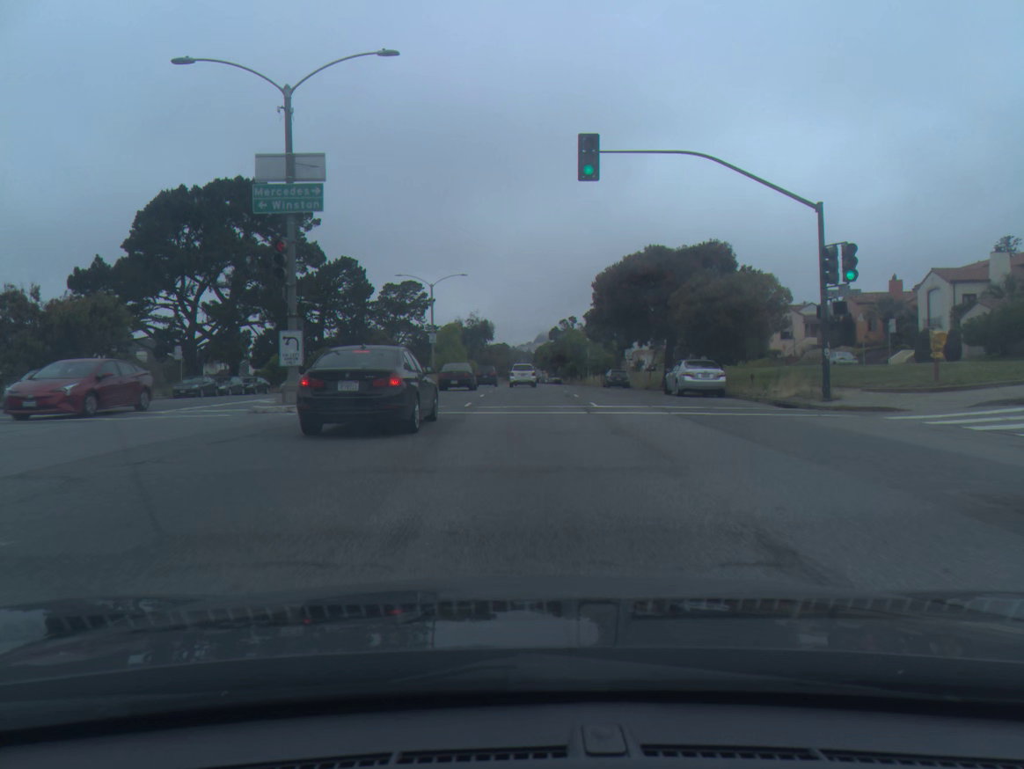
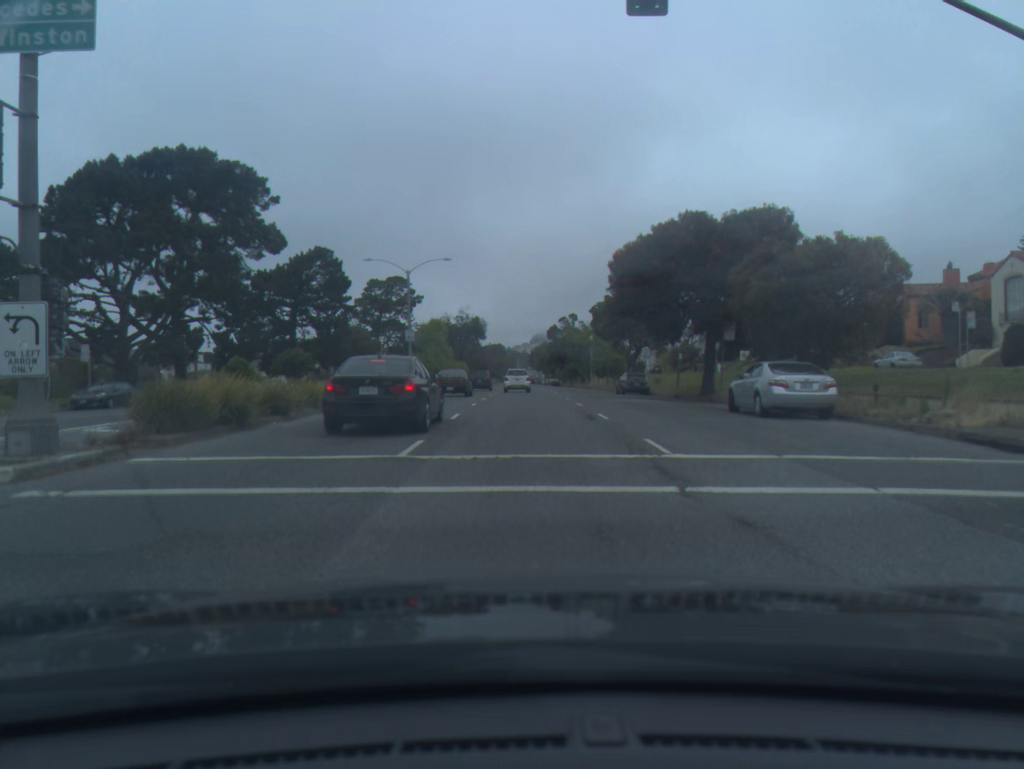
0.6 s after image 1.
(0.0, +10.8) m; 0°
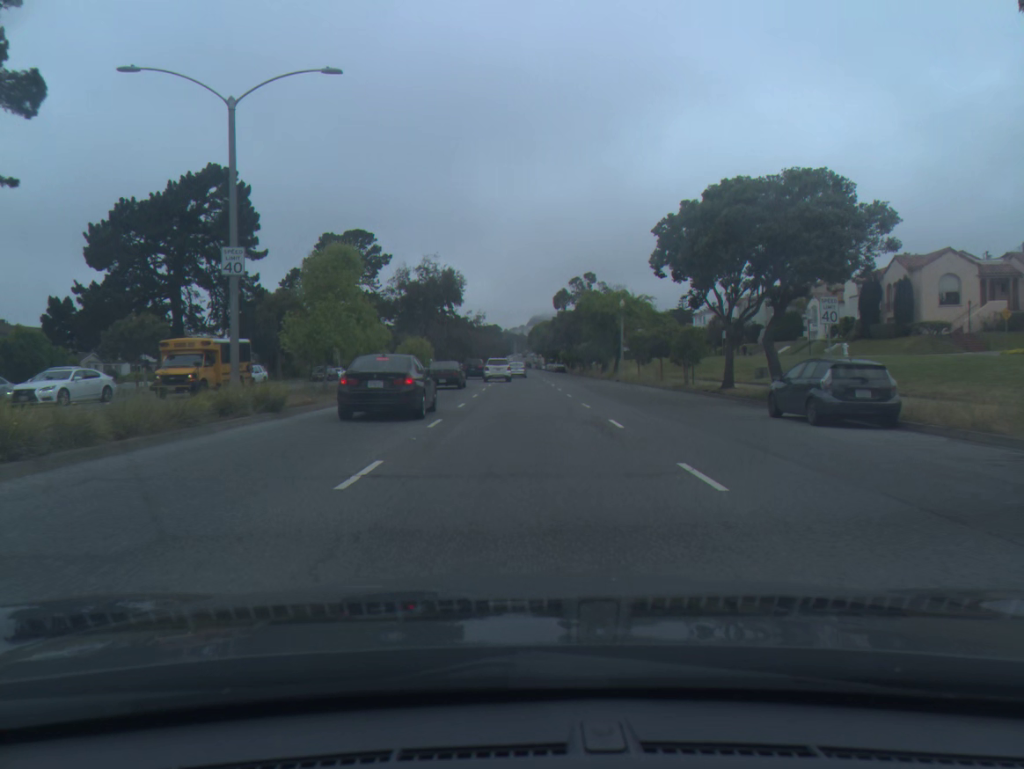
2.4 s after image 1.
(+0.1, +32.2) m; 0°
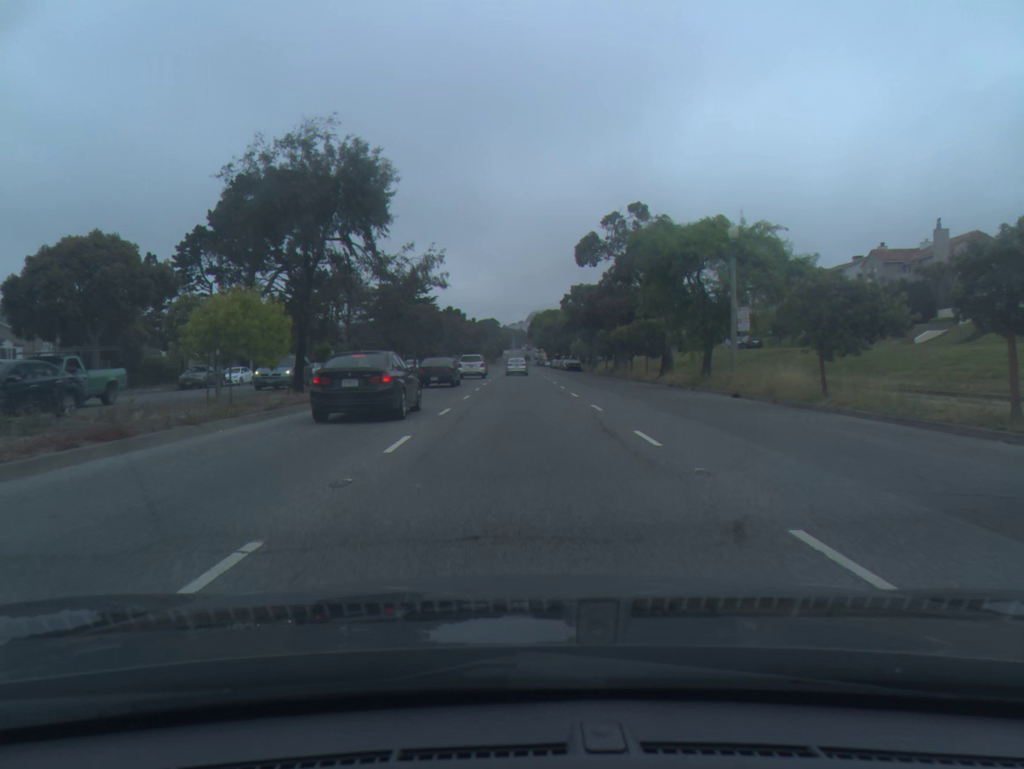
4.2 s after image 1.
(0.0, +33.5) m; 0°
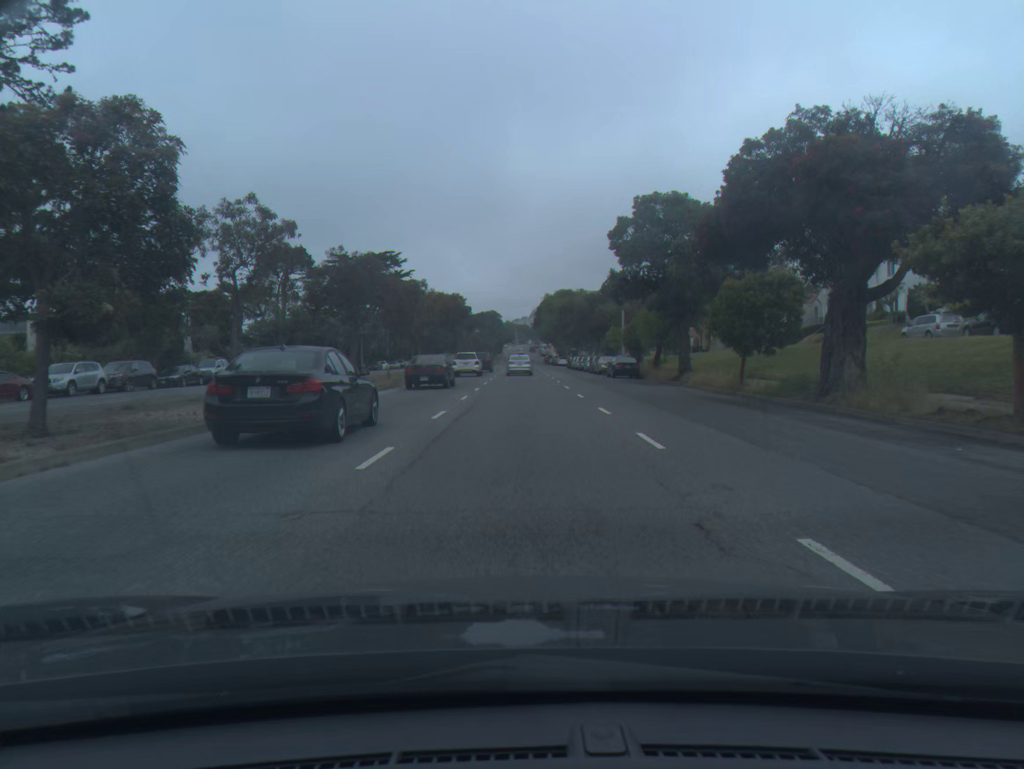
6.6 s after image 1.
(0.0, +44.9) m; 0°
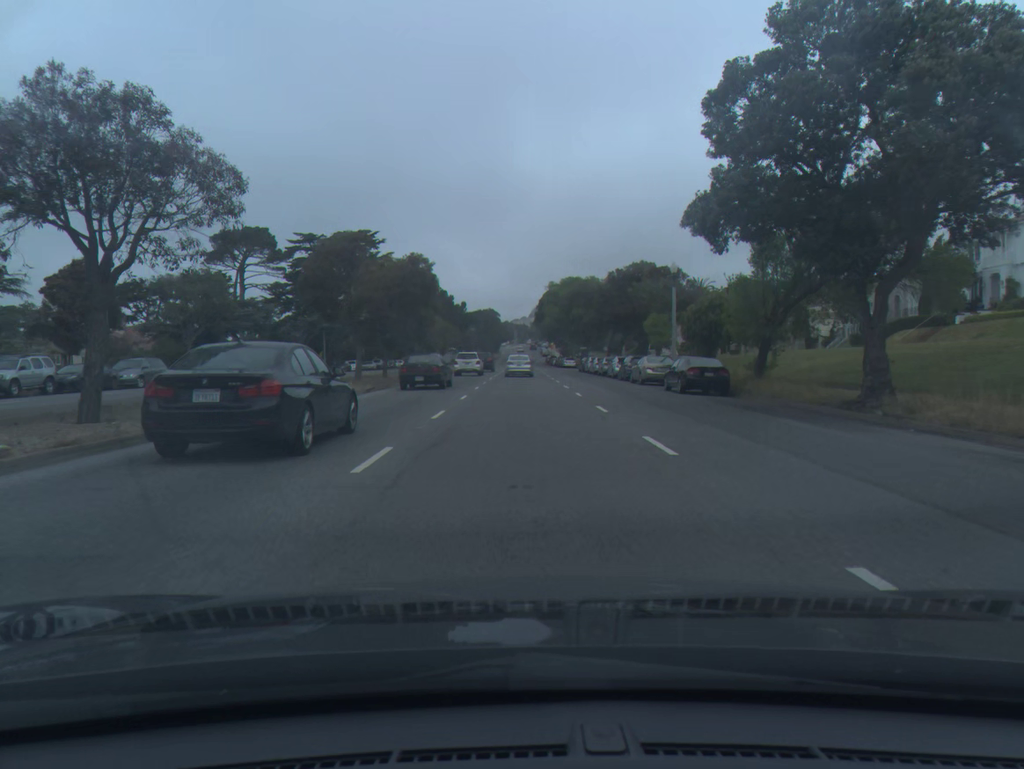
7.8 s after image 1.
(0.0, +21.8) m; 0°
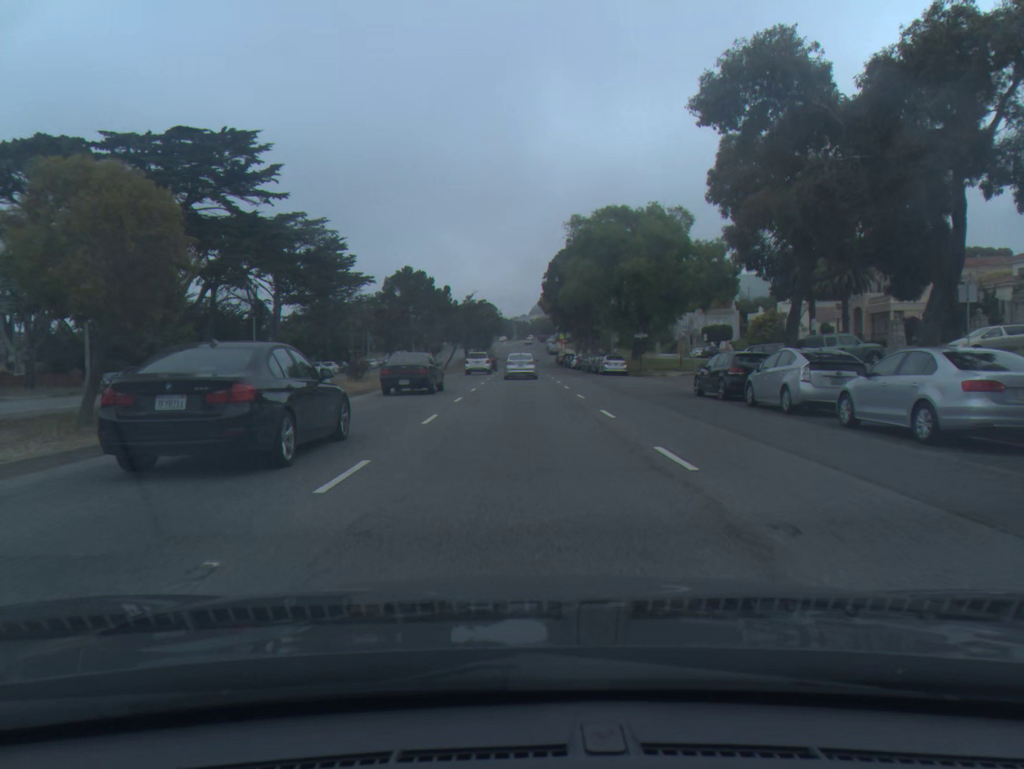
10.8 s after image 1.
(+0.1, +52.3) m; 0°
